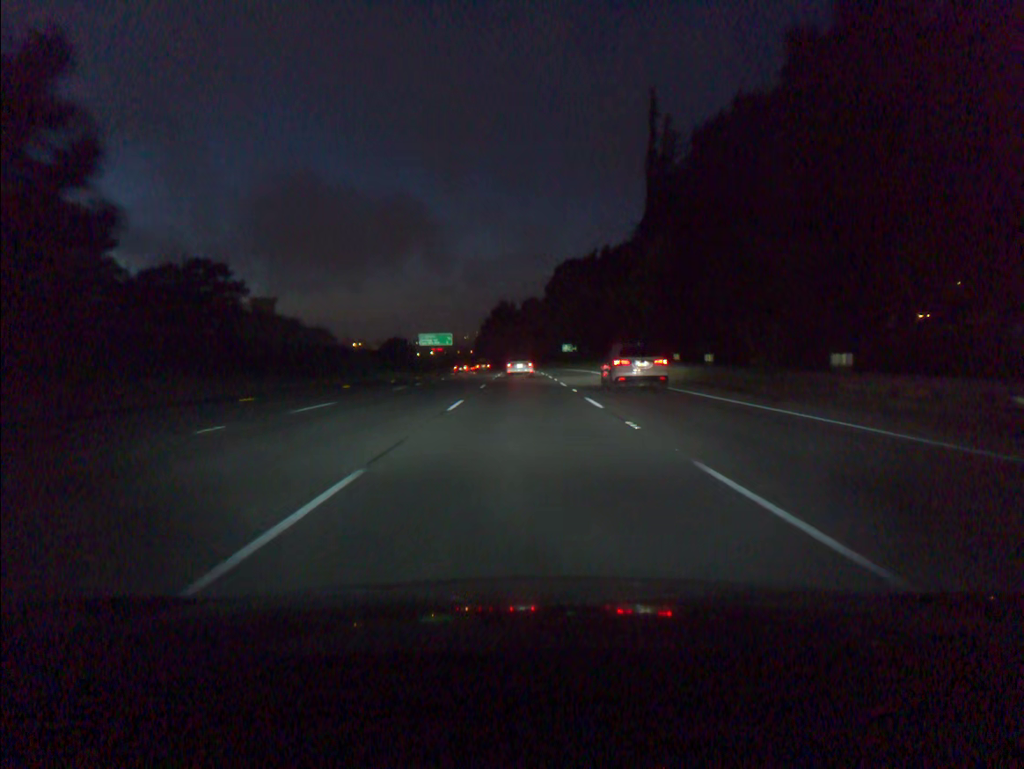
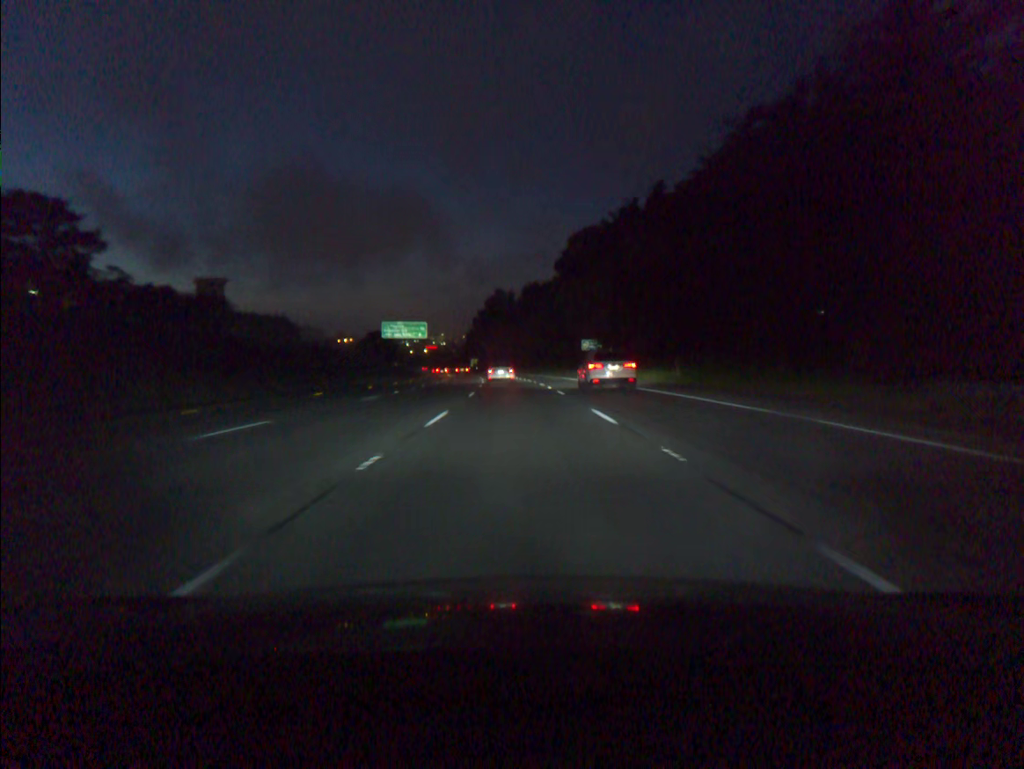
(+0.1, +47.7) m; 0°
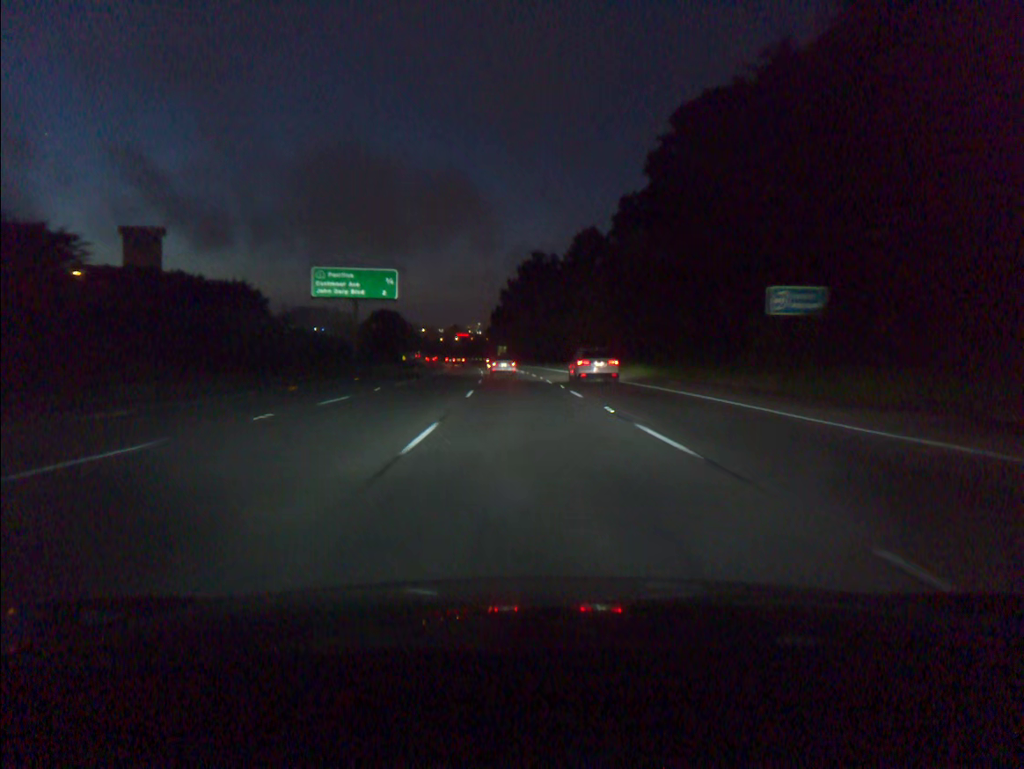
(-1.3, +63.5) m; -3°
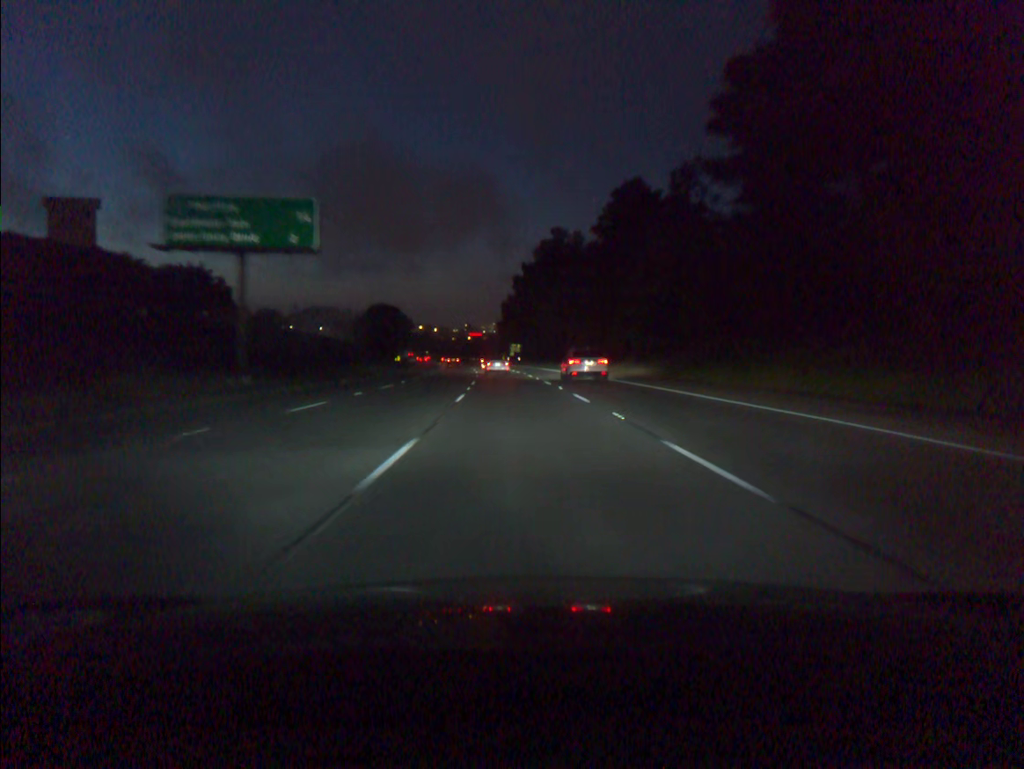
(-0.3, +32.0) m; -1°
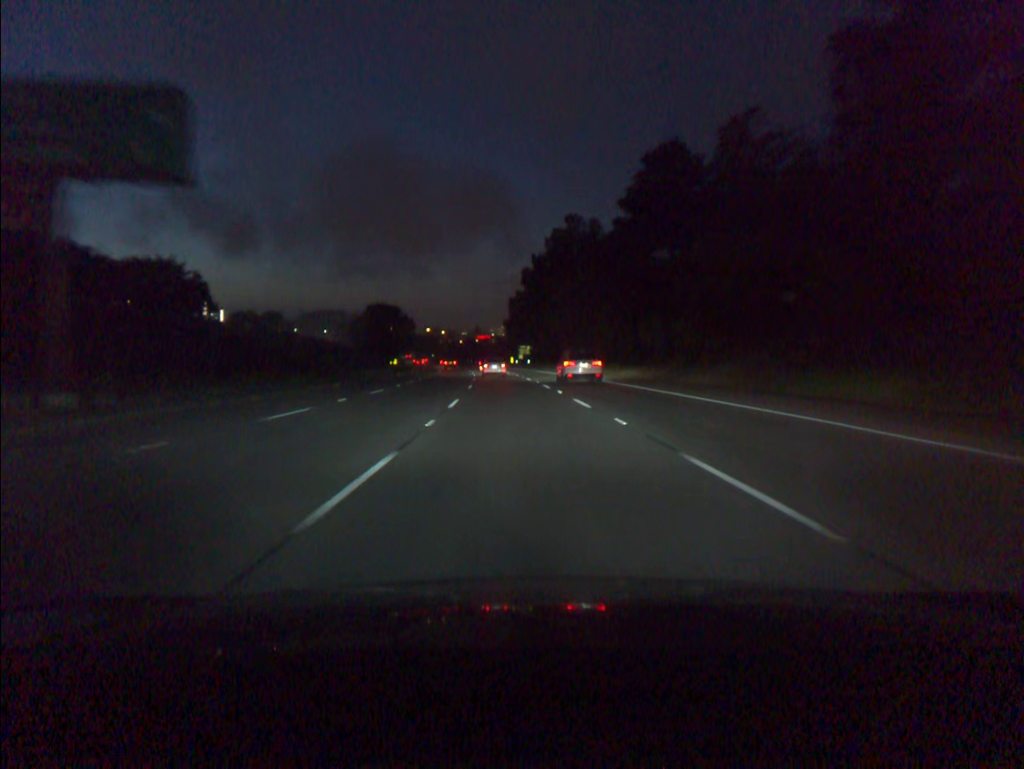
(-0.1, +16.1) m; -1°
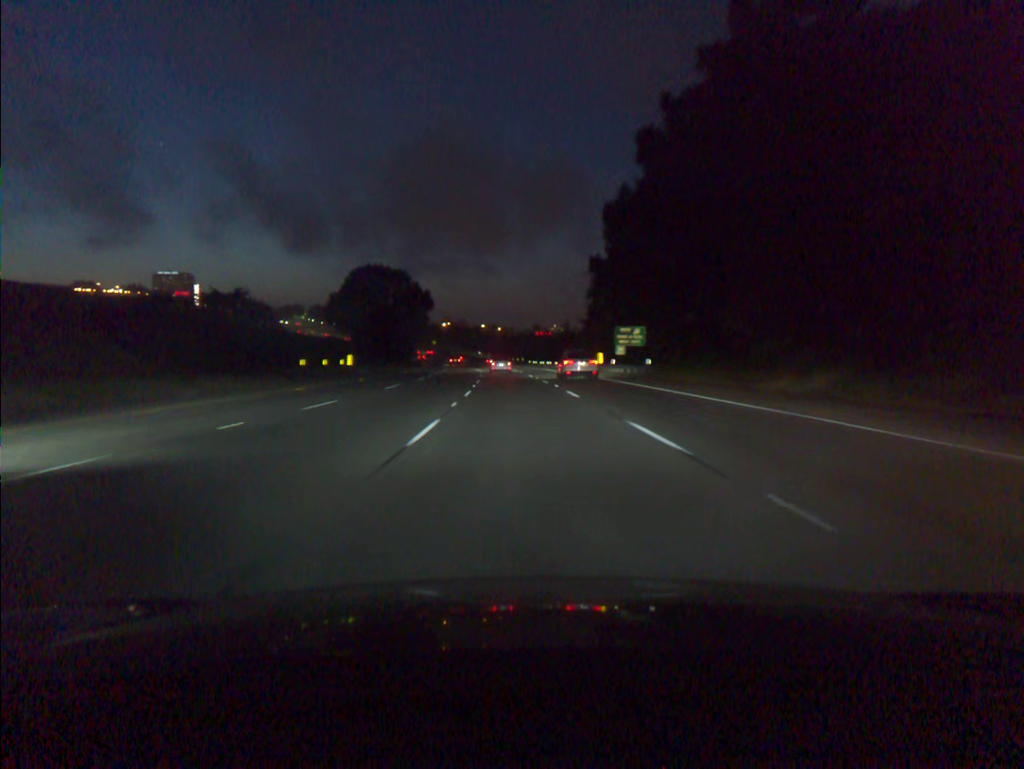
(-3.2, +82.4) m; -4°
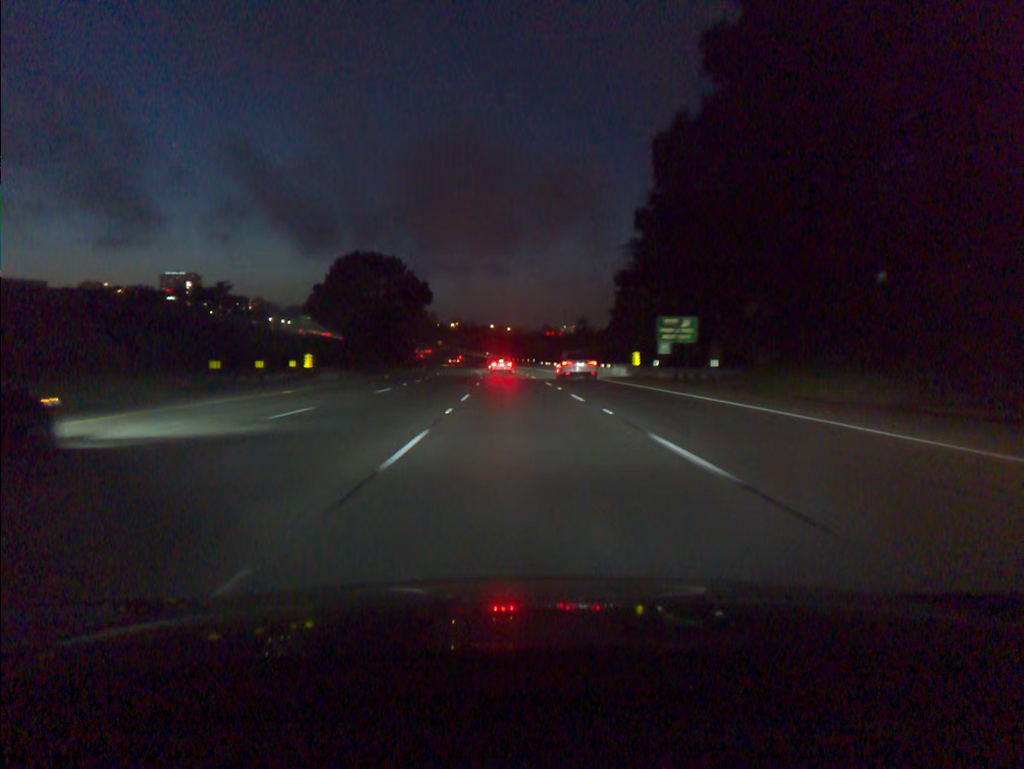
(-0.1, +16.9) m; -1°
